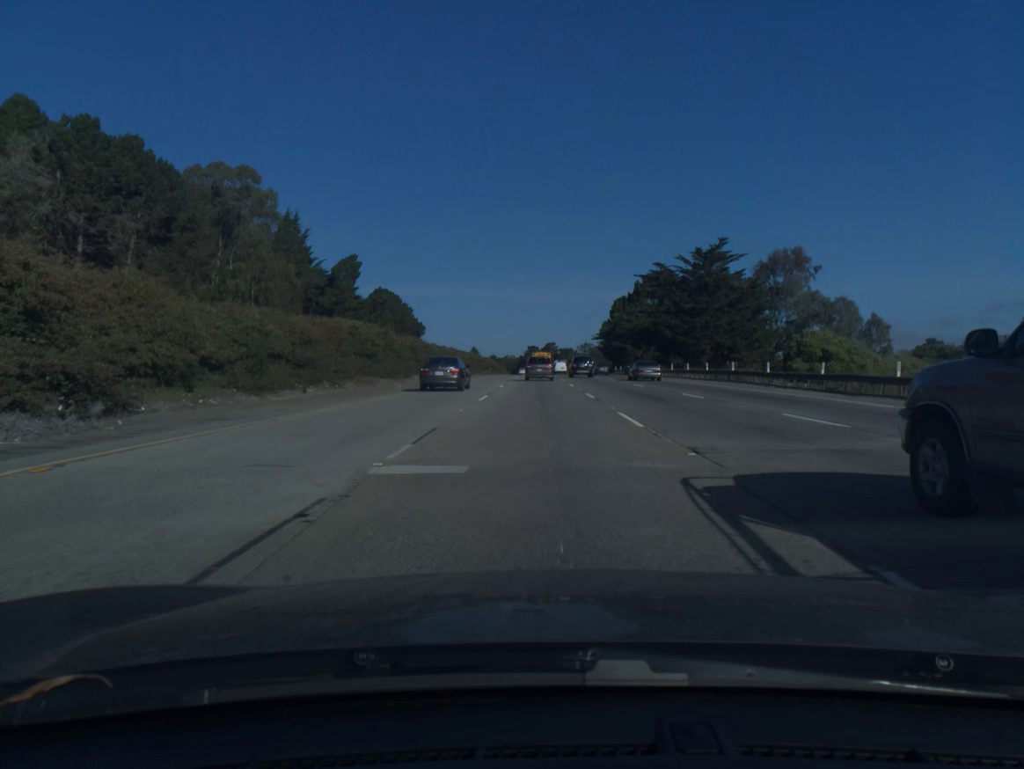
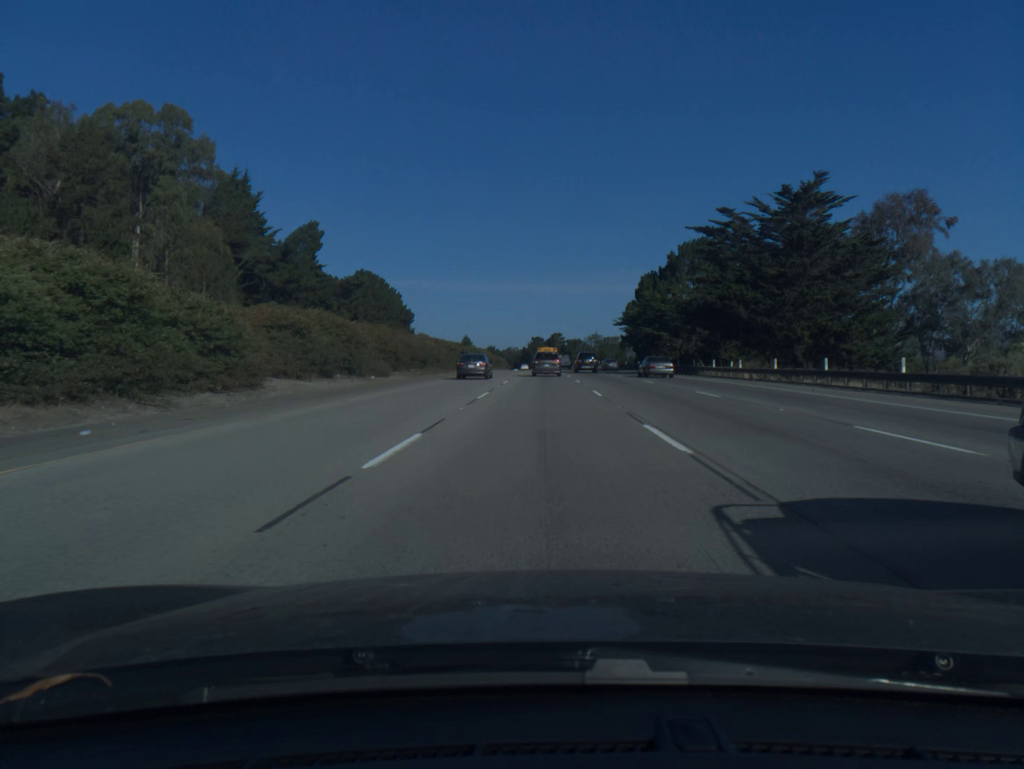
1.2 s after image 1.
(-0.1, +30.7) m; 0°
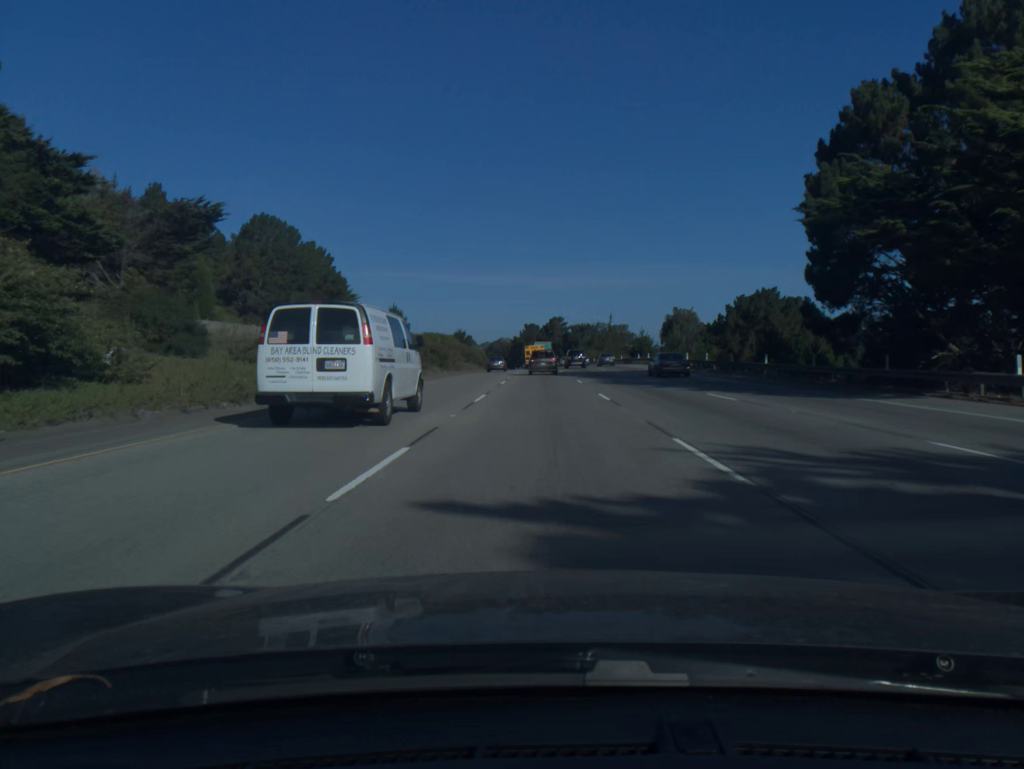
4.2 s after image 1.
(+0.2, +75.1) m; 0°
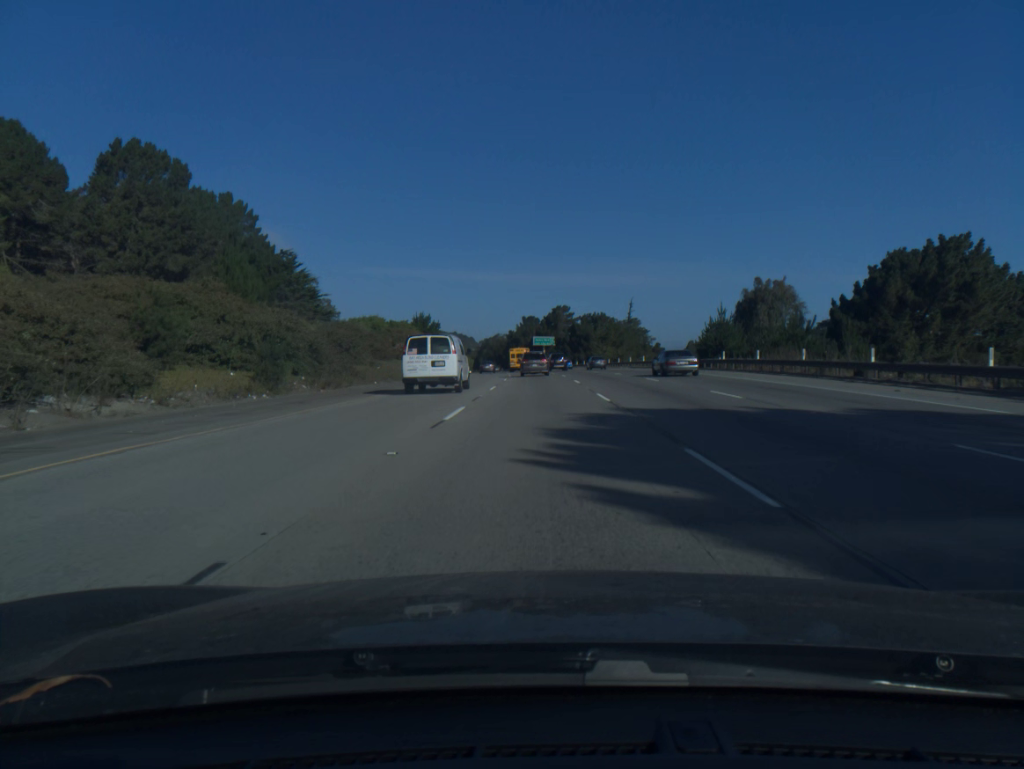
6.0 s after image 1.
(0.0, +44.8) m; 0°
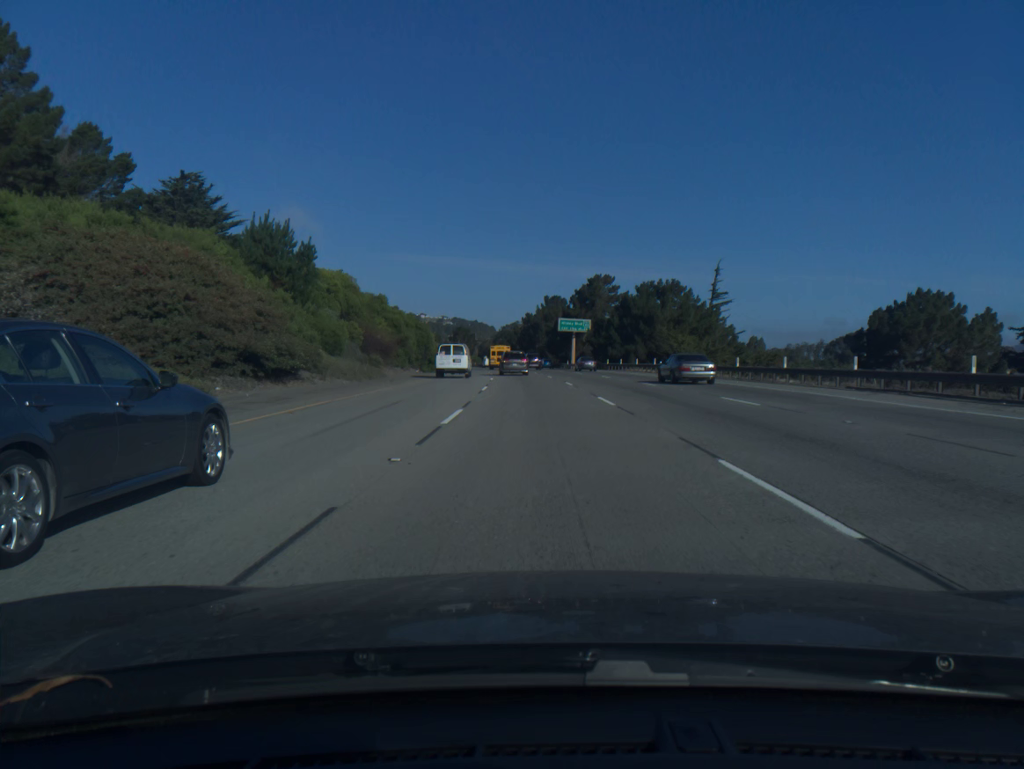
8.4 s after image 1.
(-0.7, +59.9) m; -2°
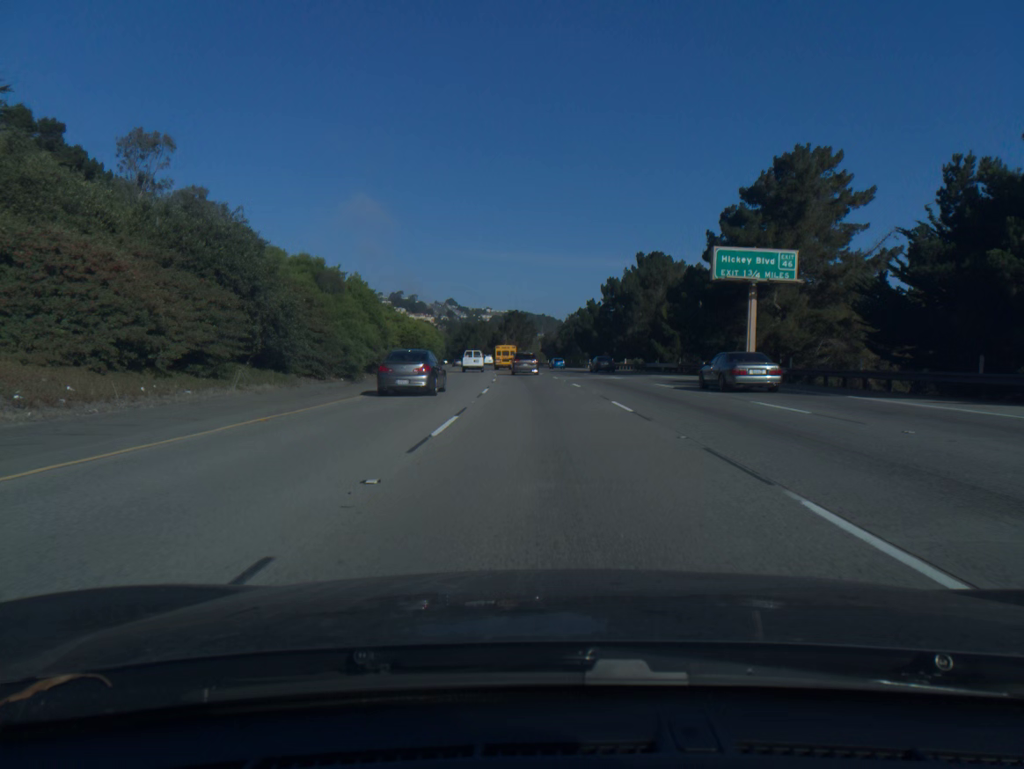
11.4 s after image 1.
(-3.0, +75.4) m; -5°
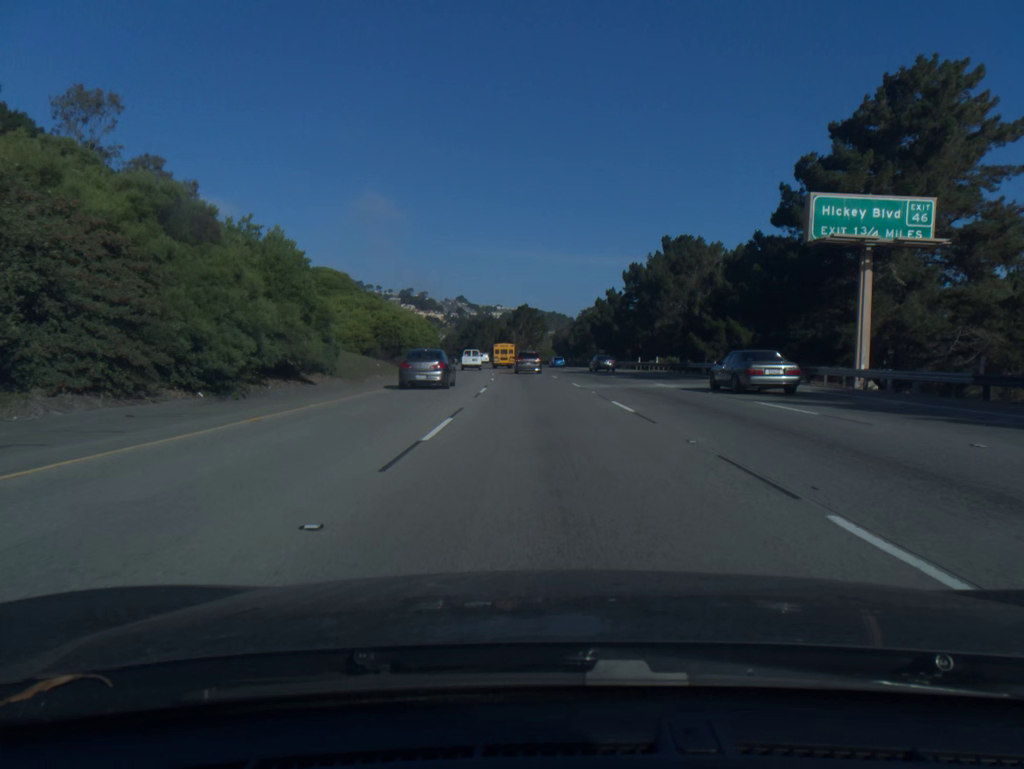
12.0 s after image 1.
(-0.1, +15.2) m; -1°
